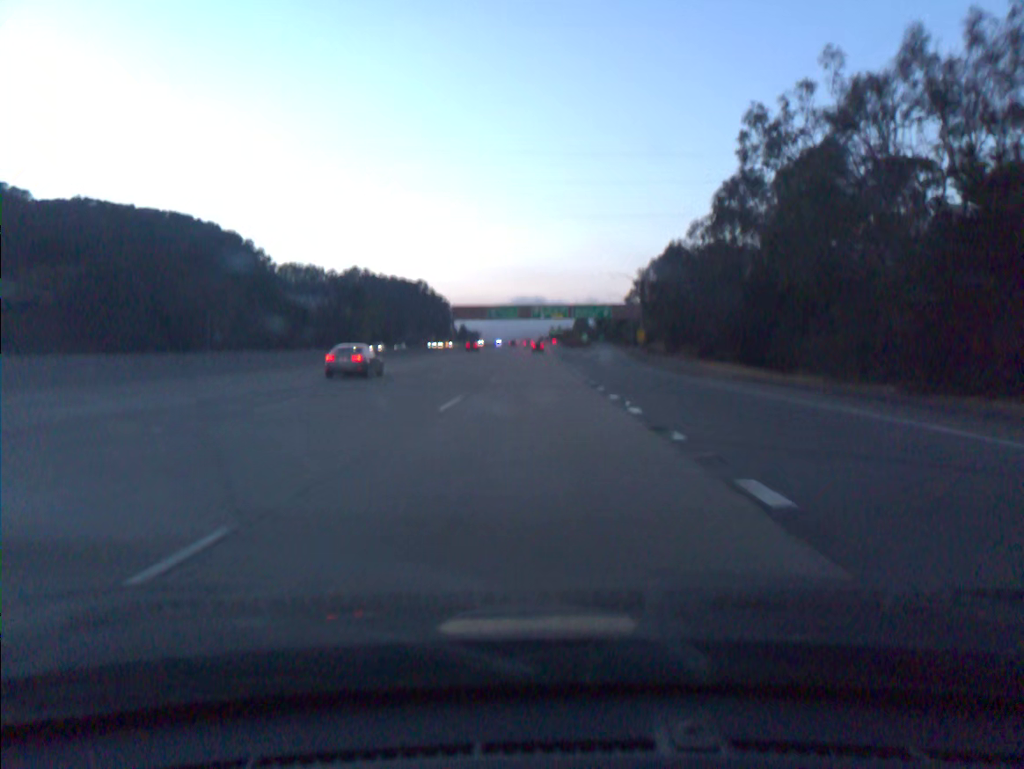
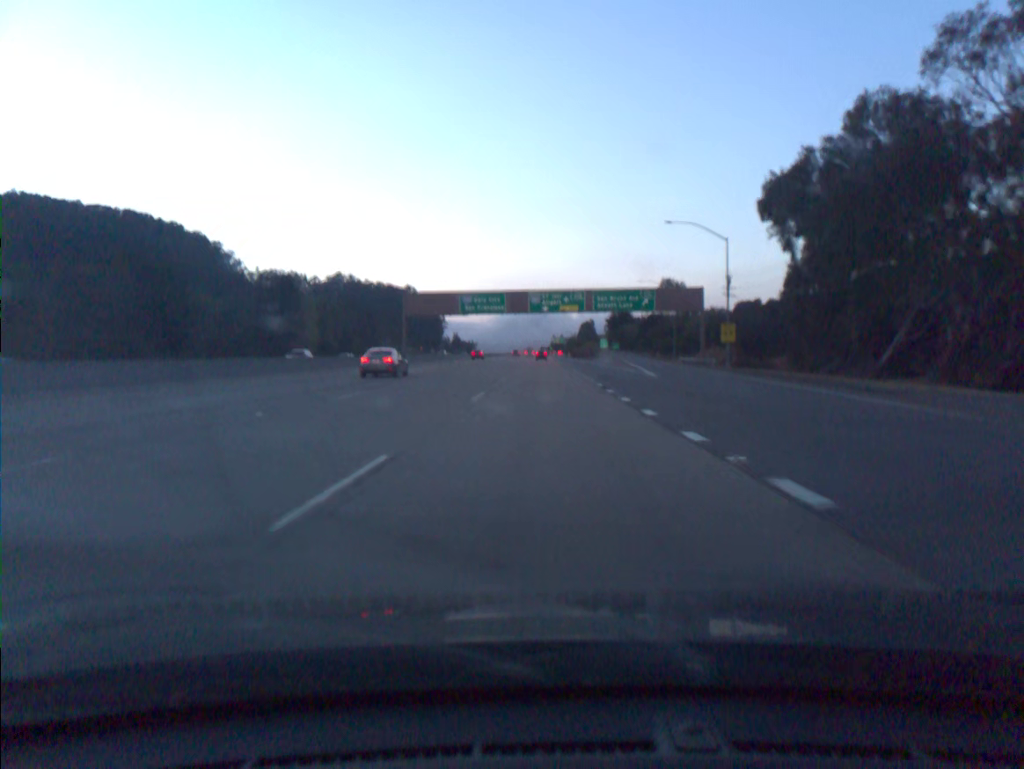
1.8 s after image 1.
(-0.1, +54.4) m; 0°
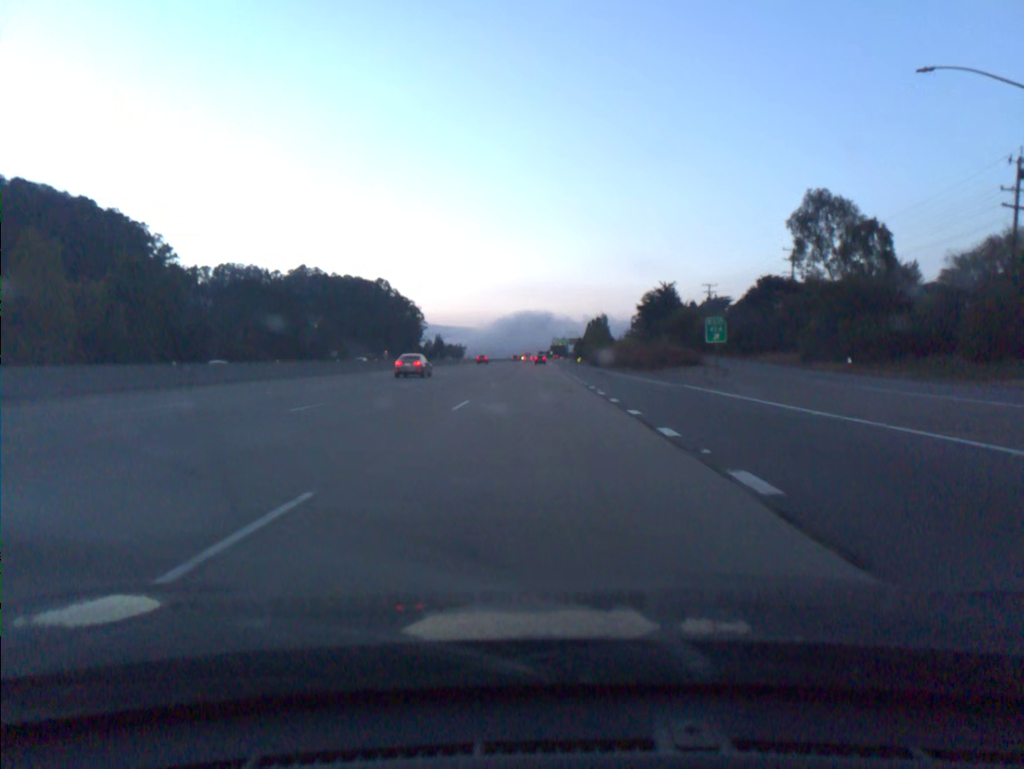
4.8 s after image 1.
(+0.5, +90.2) m; 0°
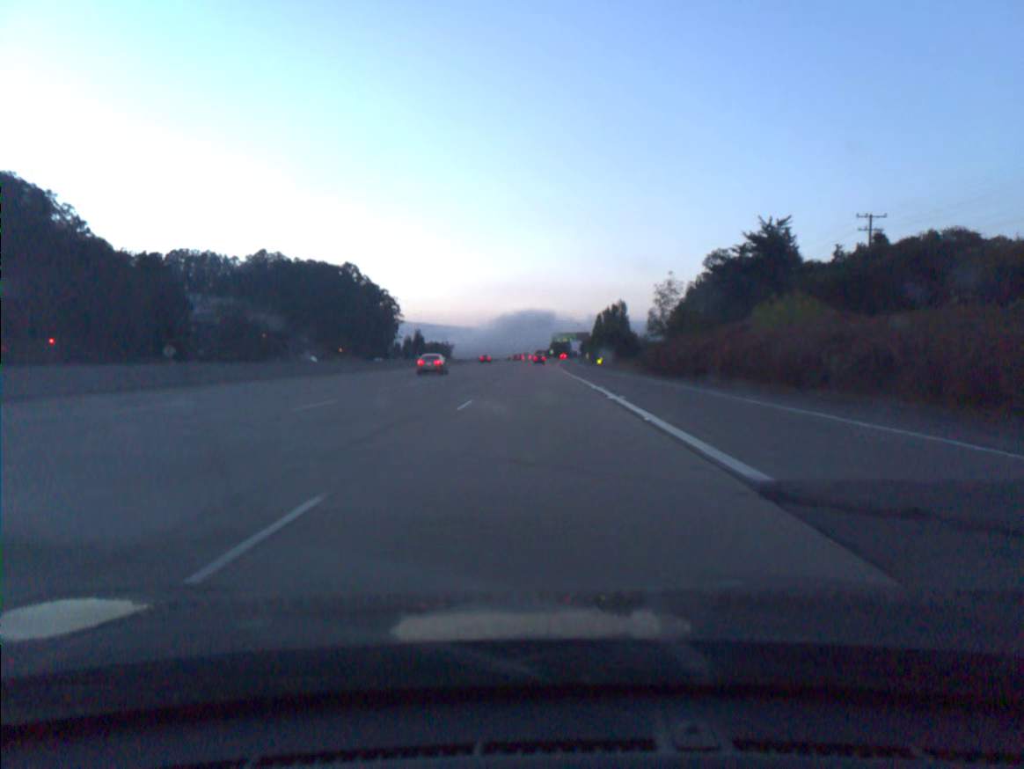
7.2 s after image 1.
(-0.1, +72.7) m; 0°
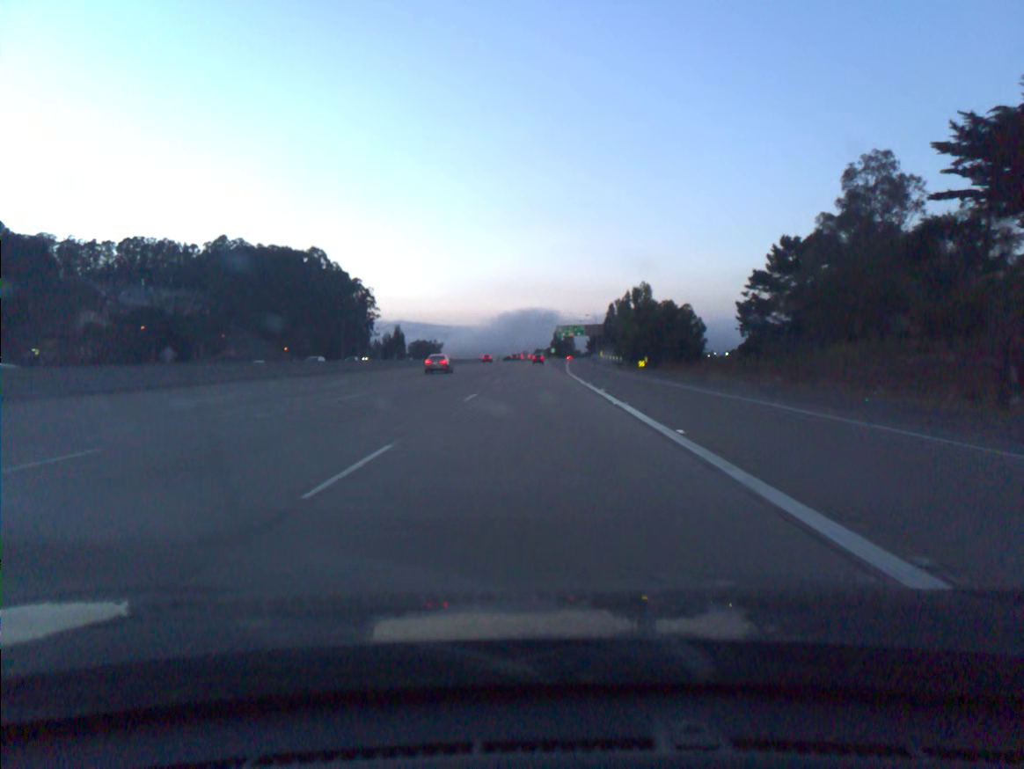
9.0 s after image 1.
(+0.1, +54.9) m; 0°
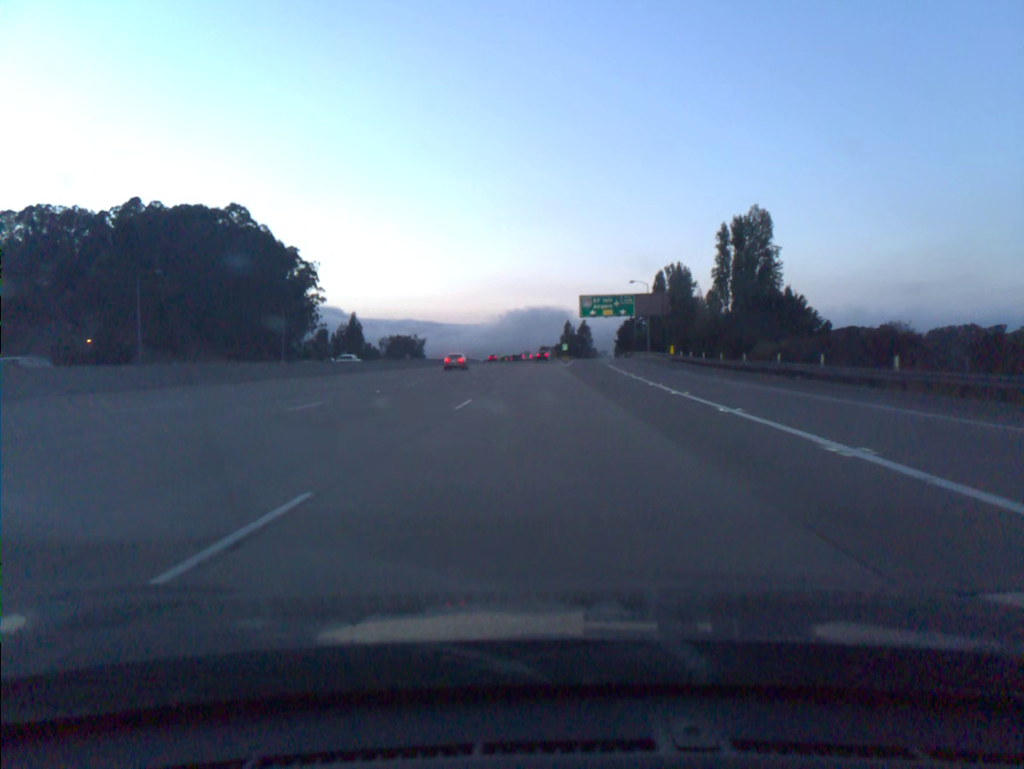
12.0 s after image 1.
(-0.3, +91.6) m; 0°
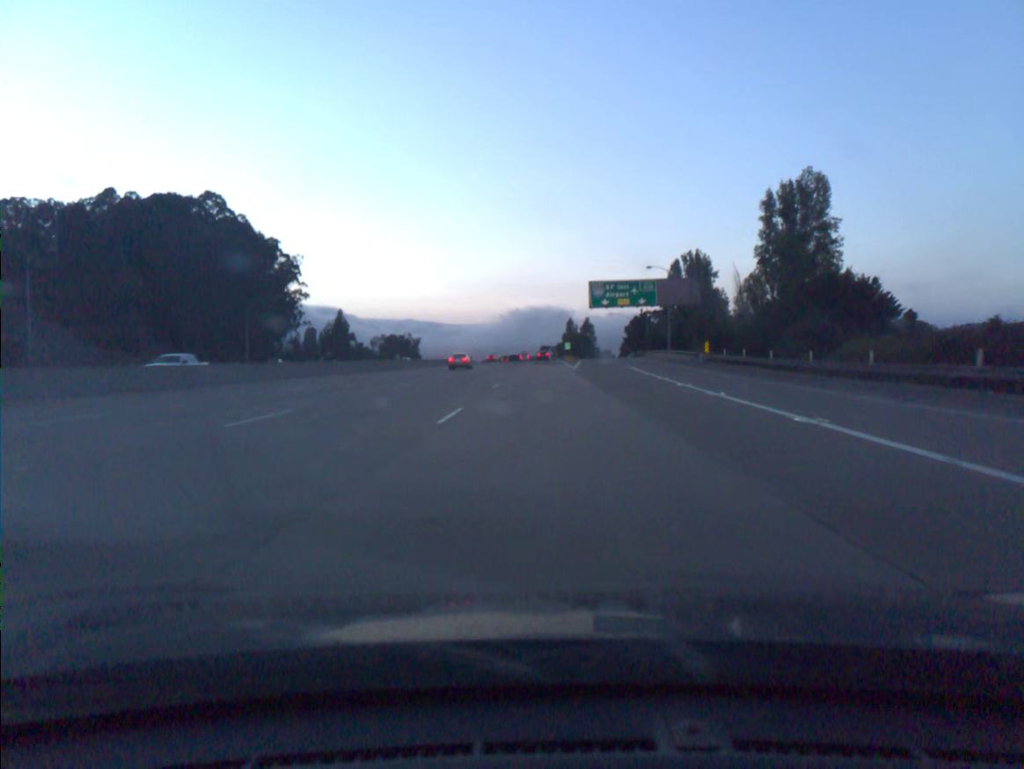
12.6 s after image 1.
(0.0, +18.3) m; 0°
